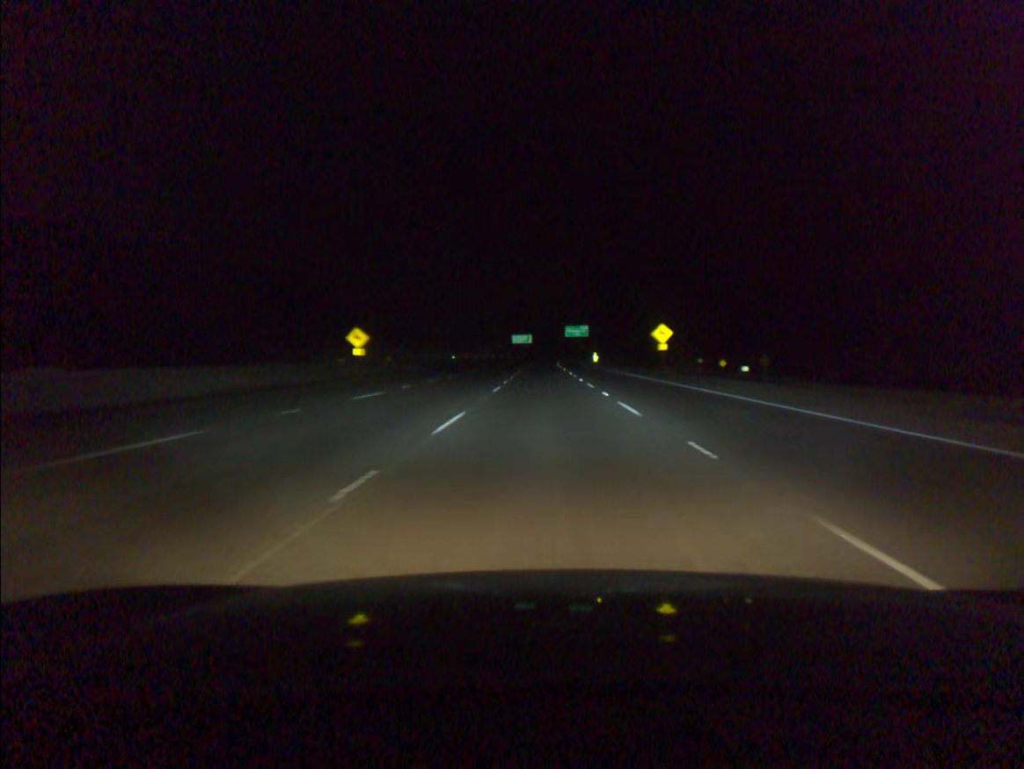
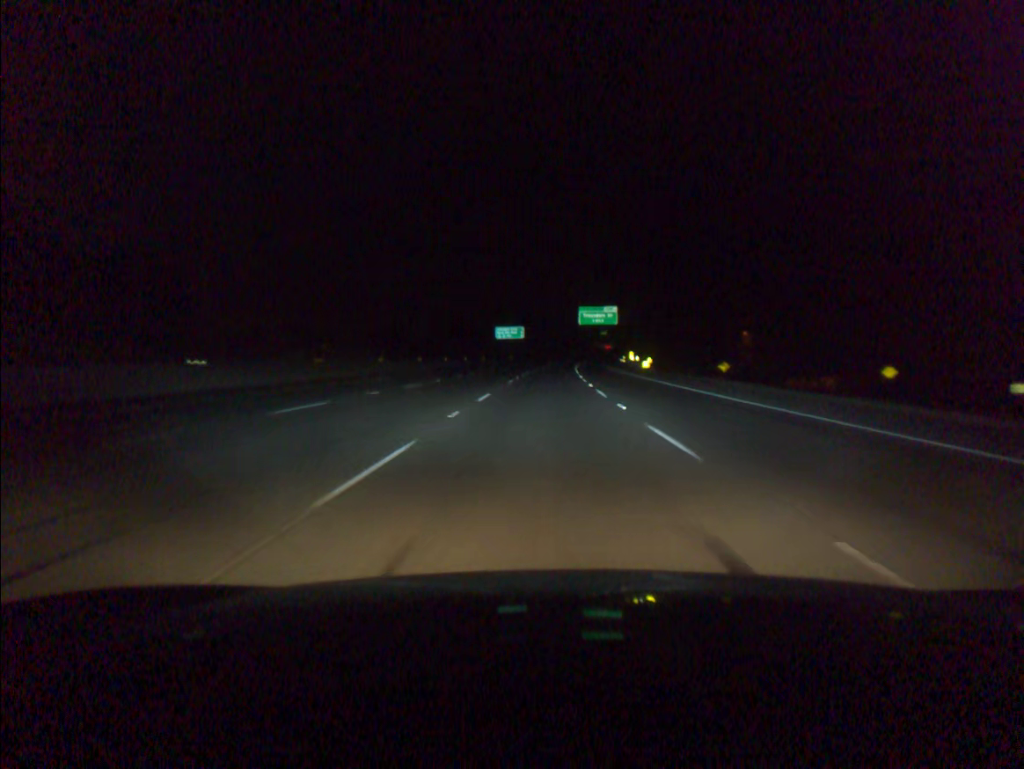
(+0.2, +78.9) m; 0°
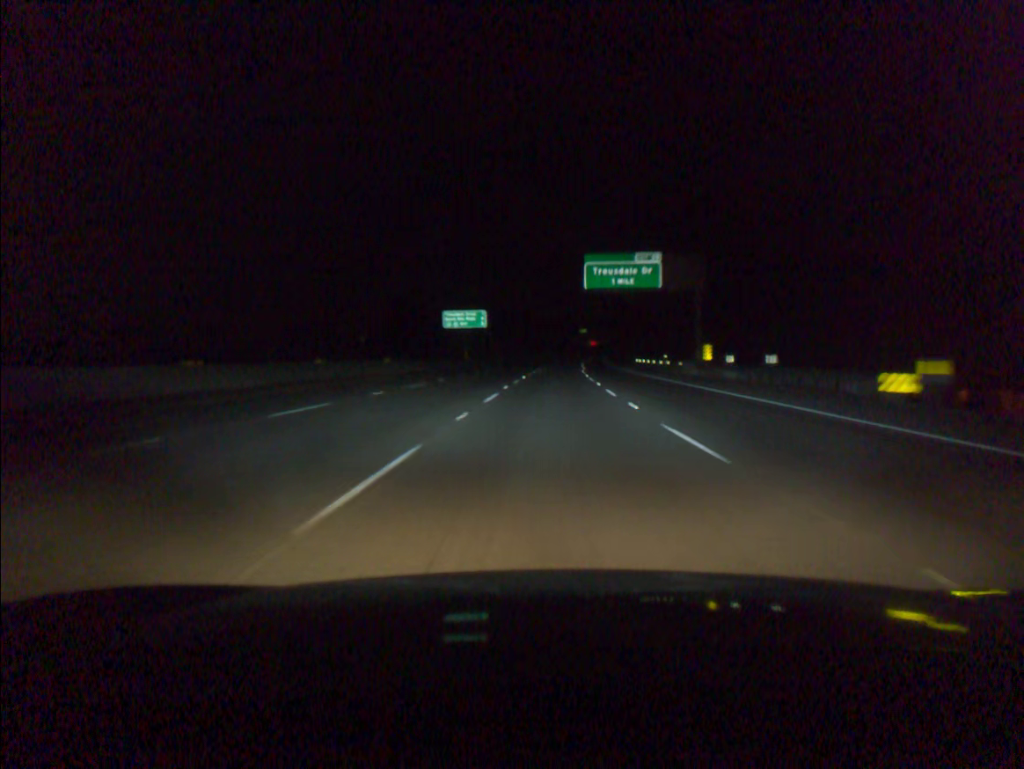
(+0.7, +58.9) m; +2°
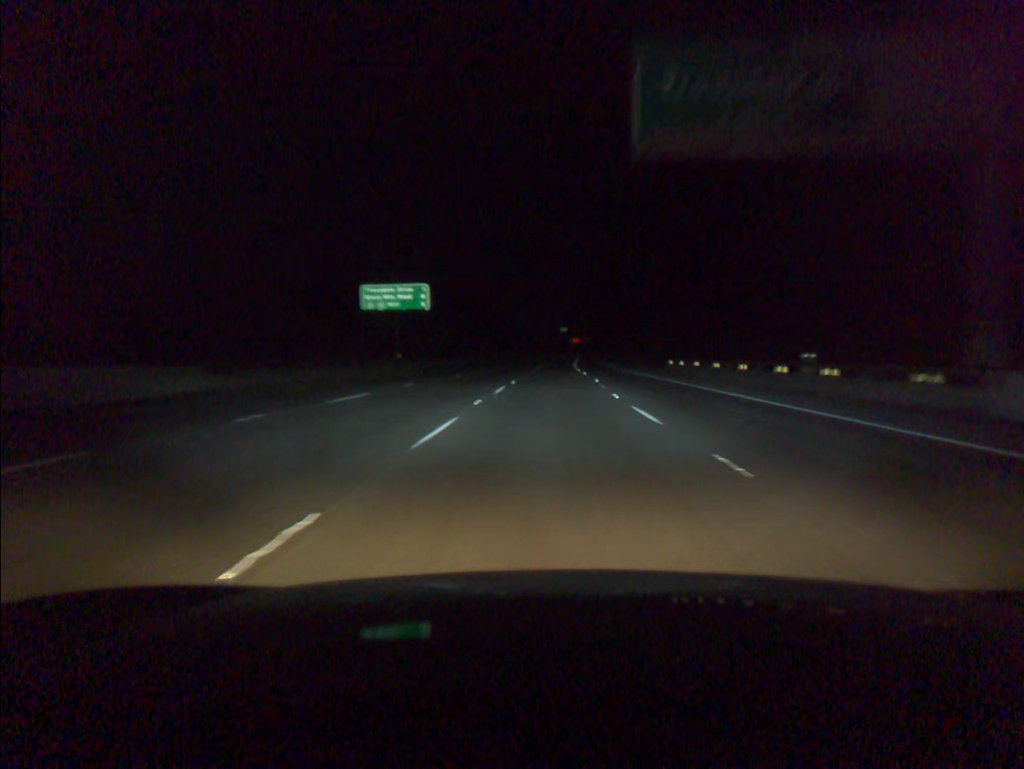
(+0.5, +39.2) m; +2°
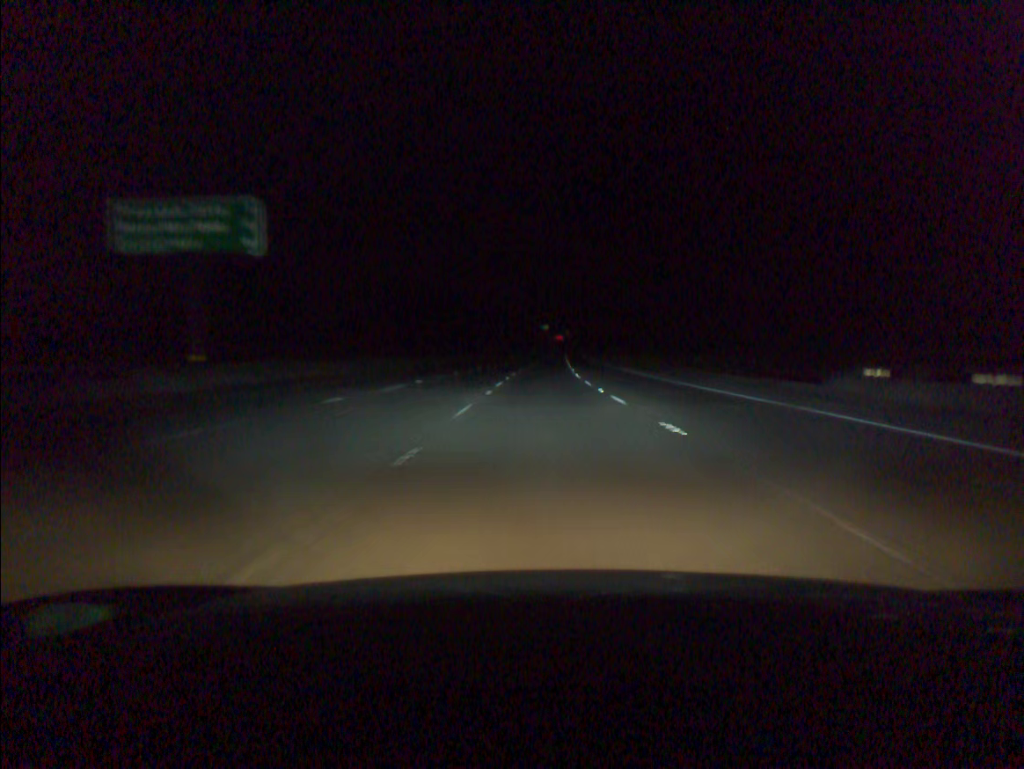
(+0.5, +39.2) m; +1°
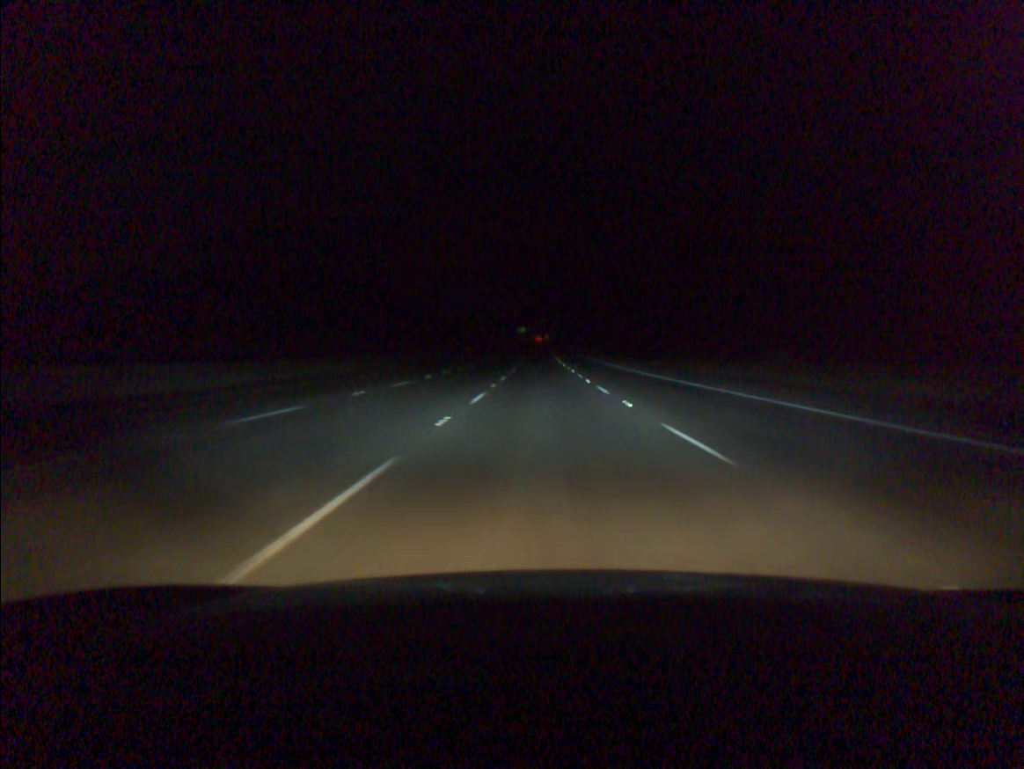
(+1.3, +97.9) m; +2°
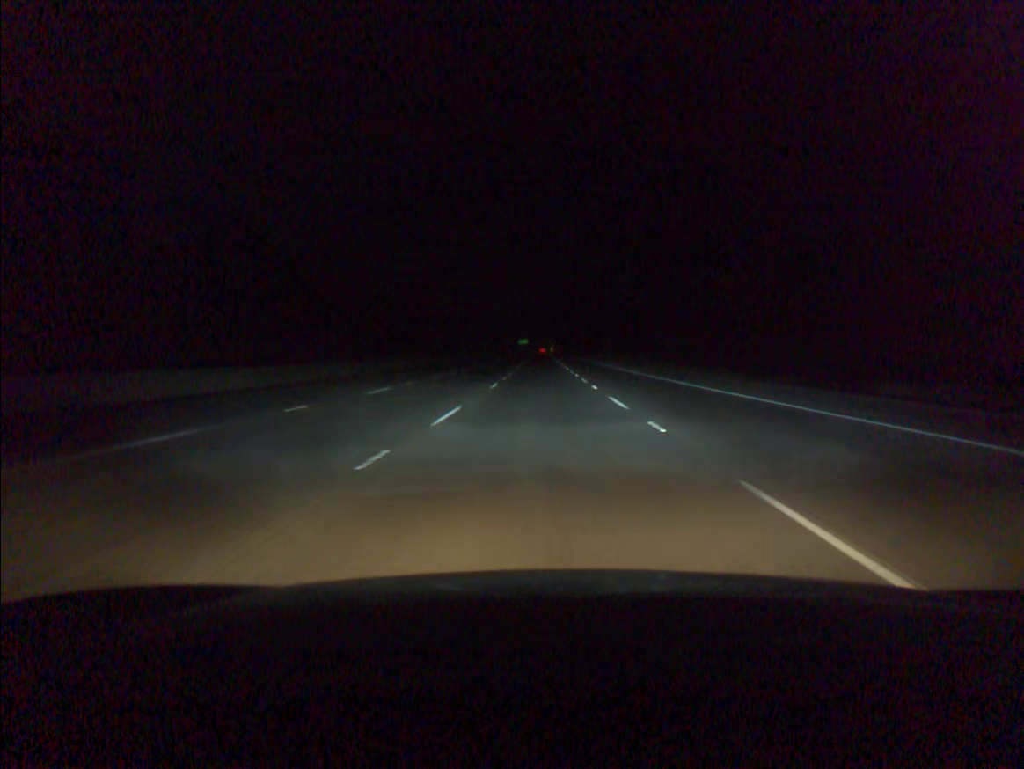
(0.0, +78.0) m; 0°
